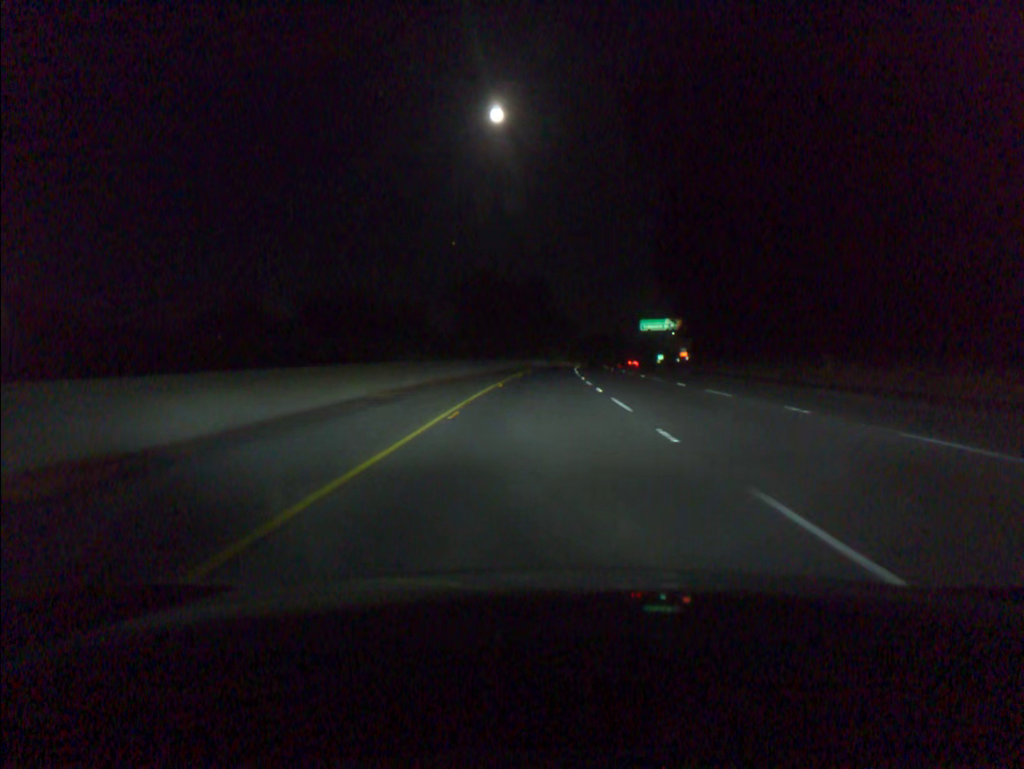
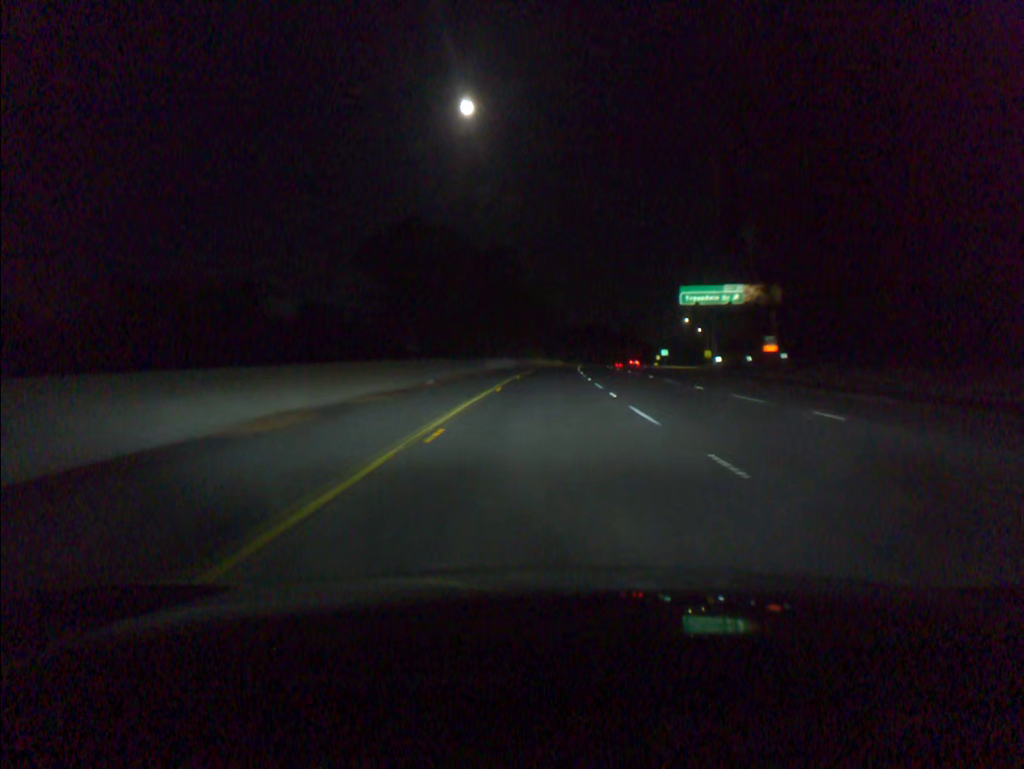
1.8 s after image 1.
(+1.0, +61.6) m; +2°
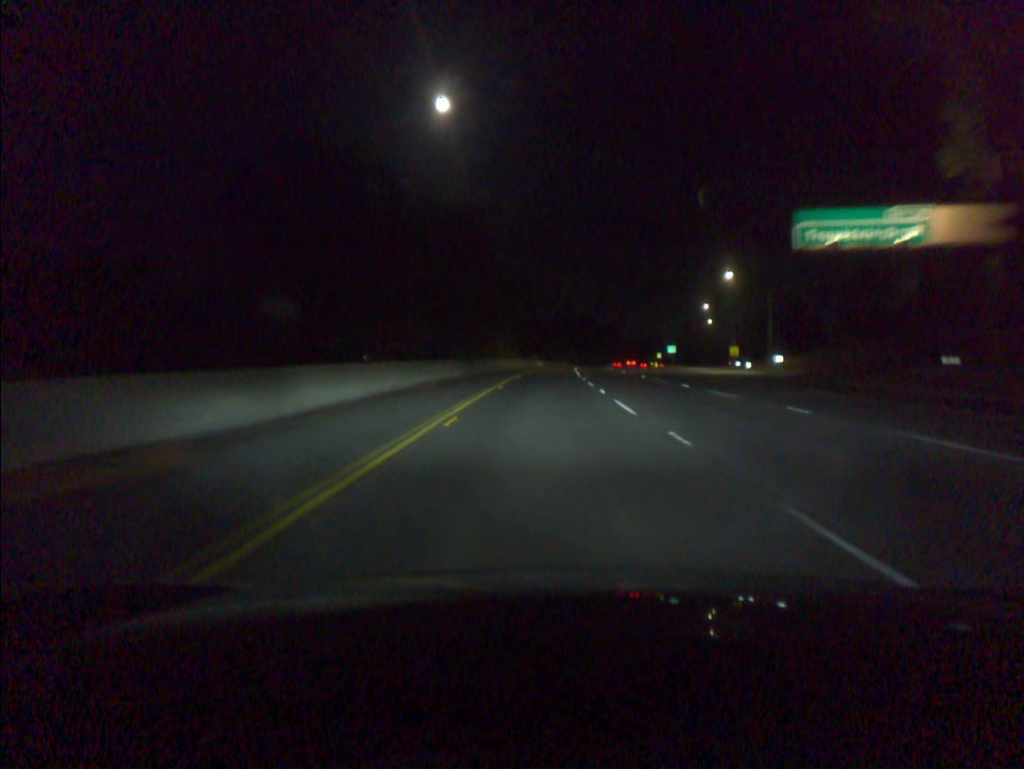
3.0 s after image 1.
(+0.6, +41.2) m; +2°
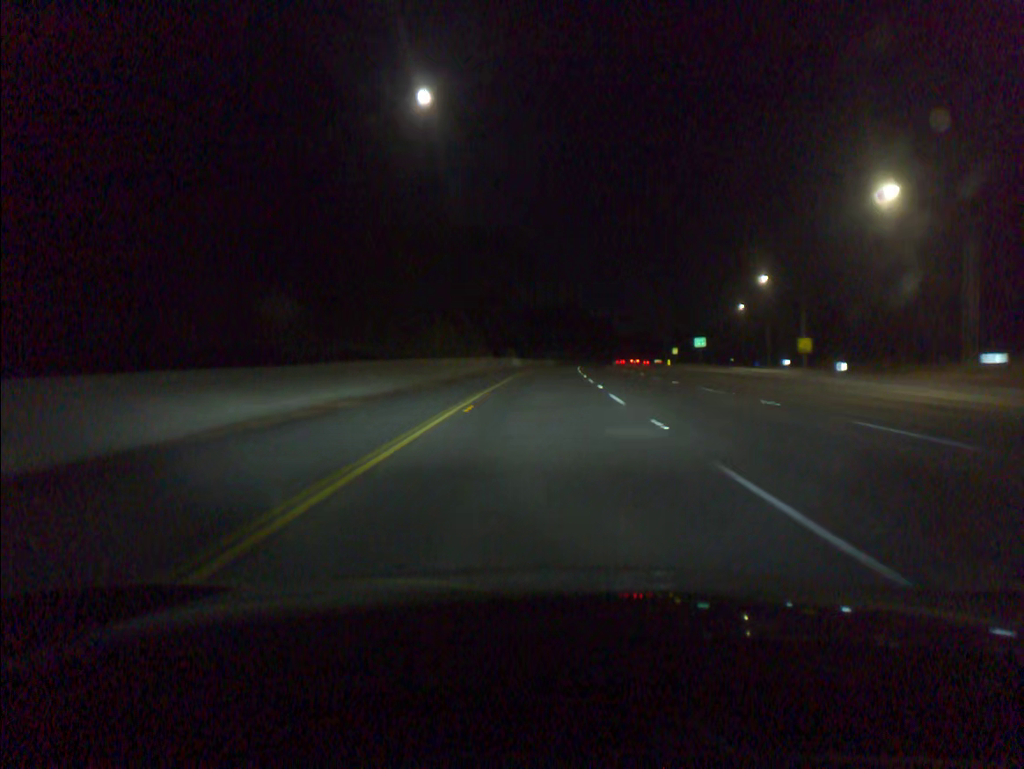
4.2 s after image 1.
(+0.5, +41.2) m; +1°
